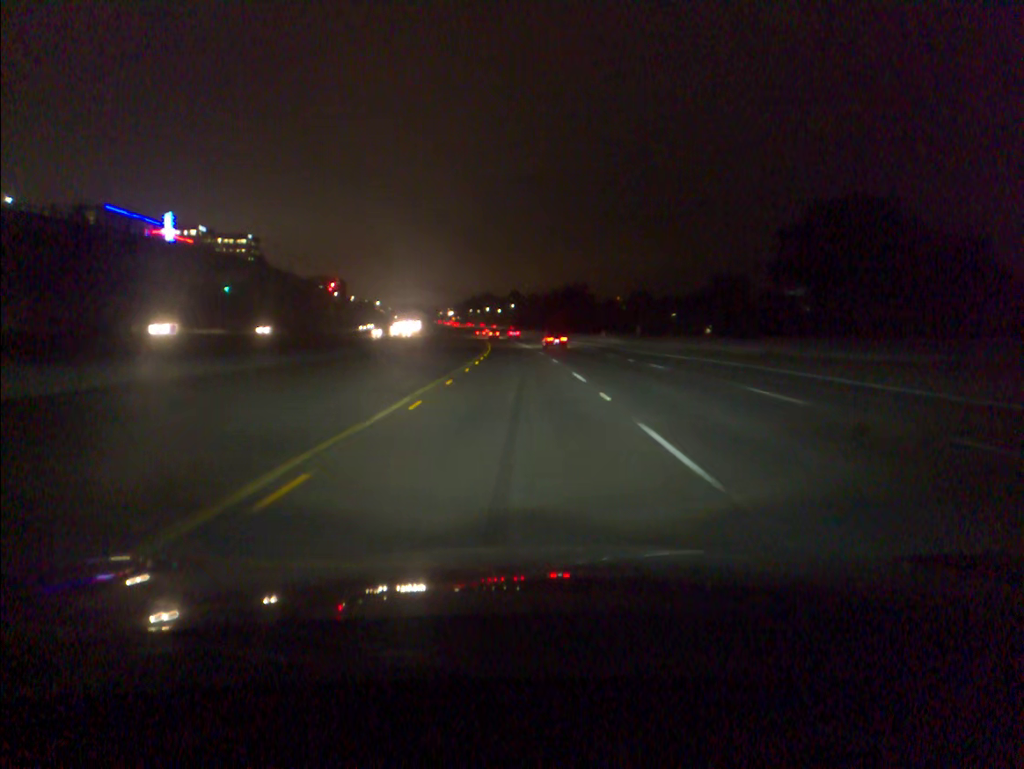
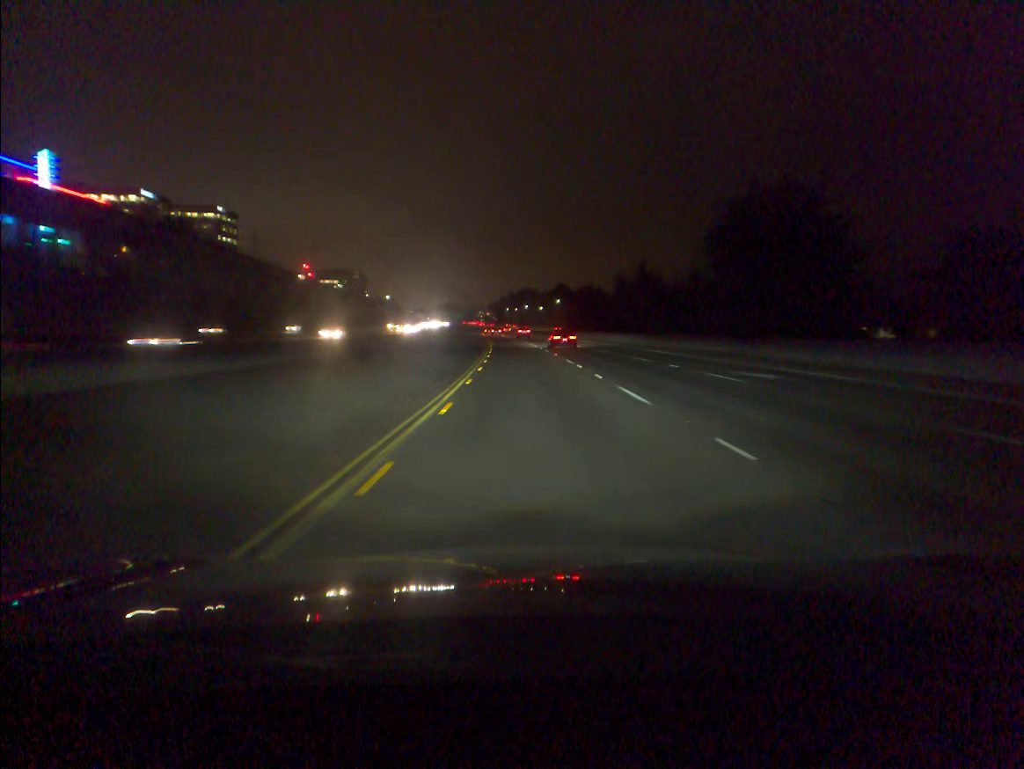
(-2.7, +94.0) m; -3°
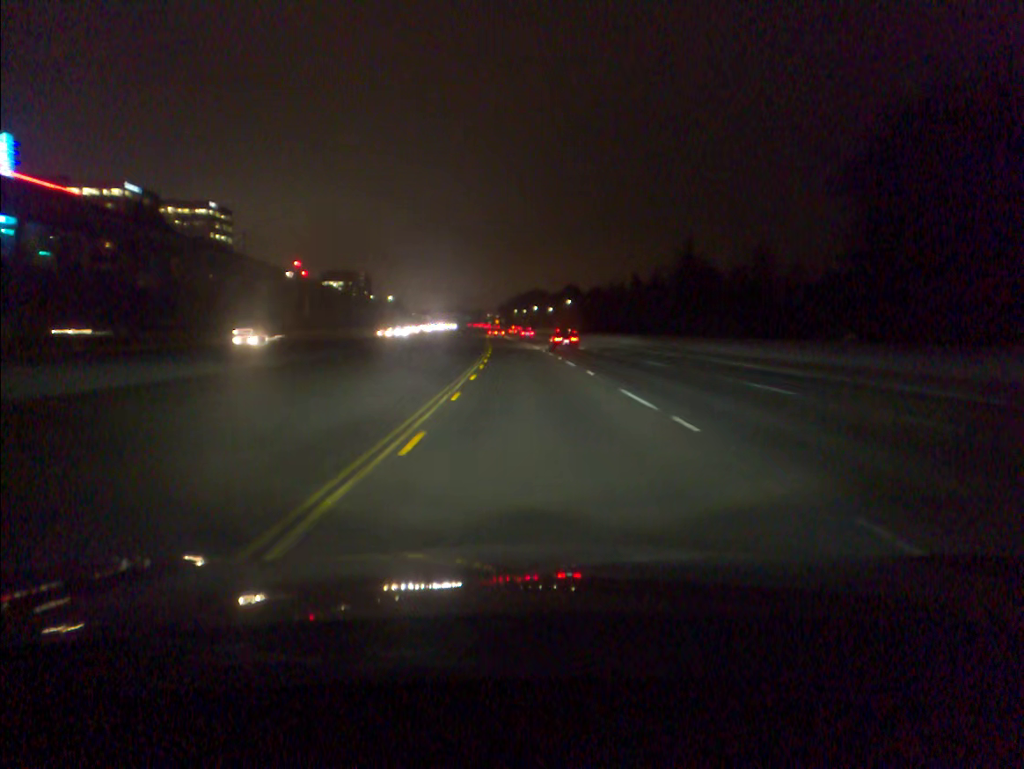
(-0.1, +19.0) m; -1°
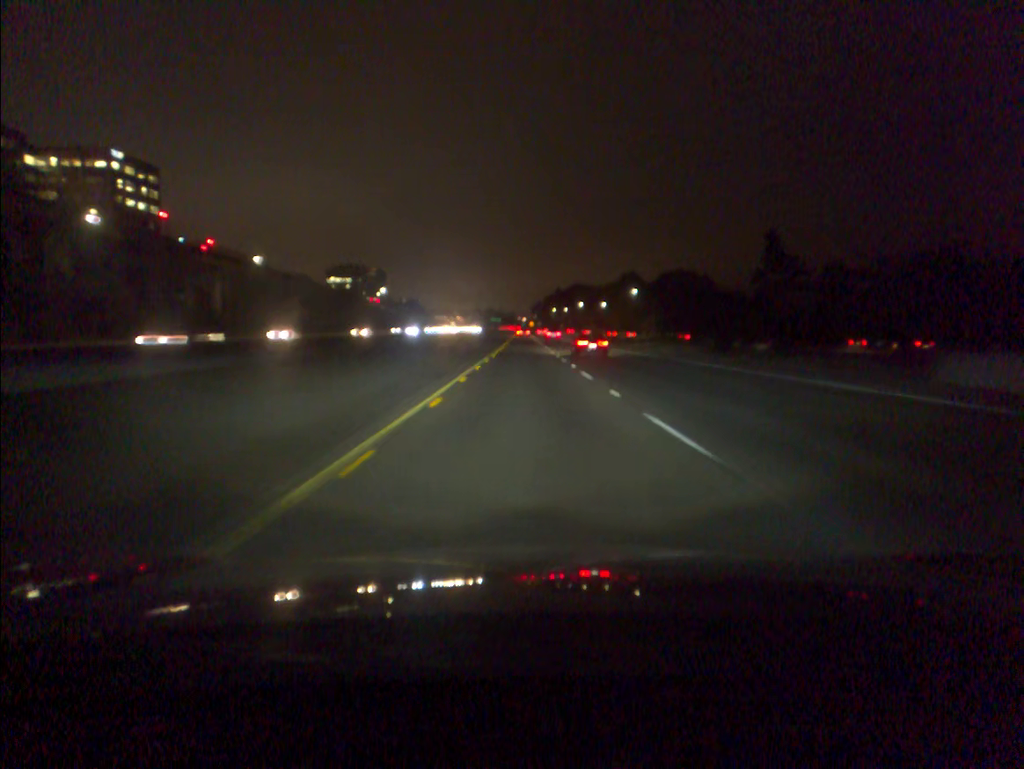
(-2.5, +95.5) m; -3°
